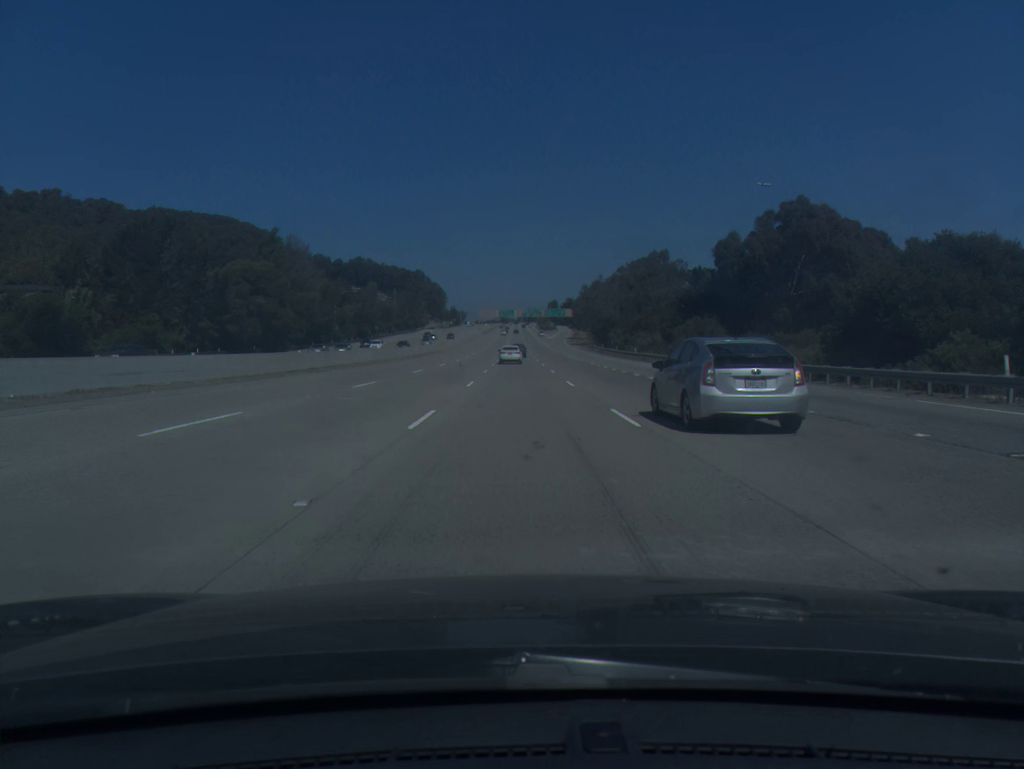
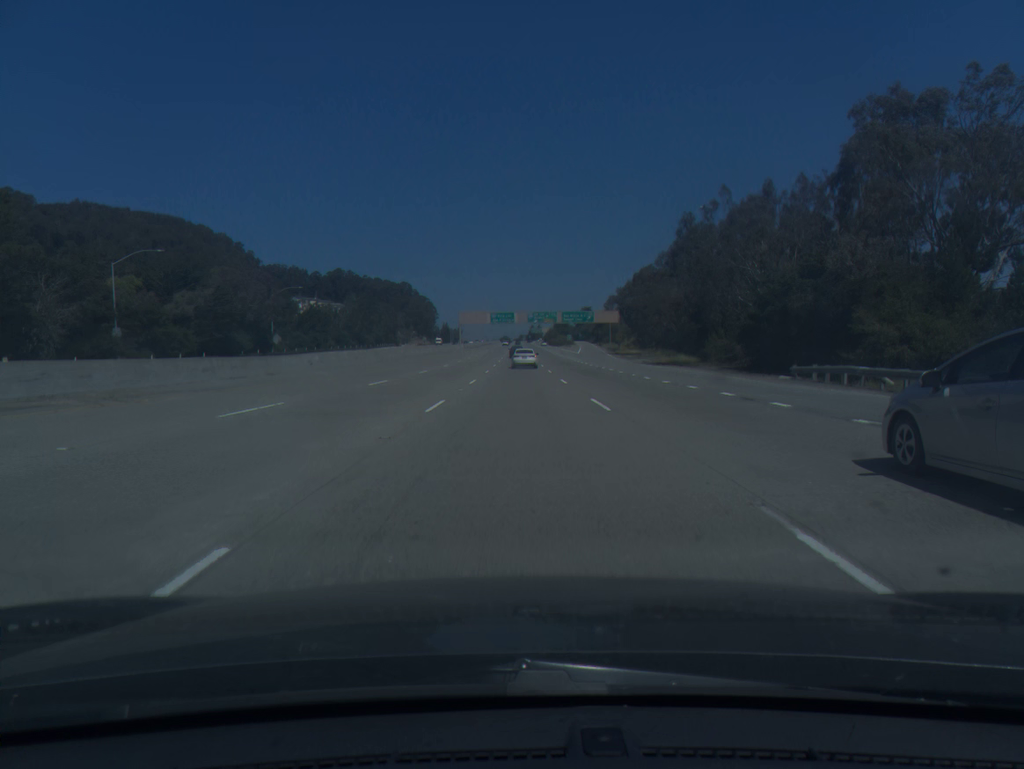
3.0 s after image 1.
(-0.2, +99.0) m; 0°
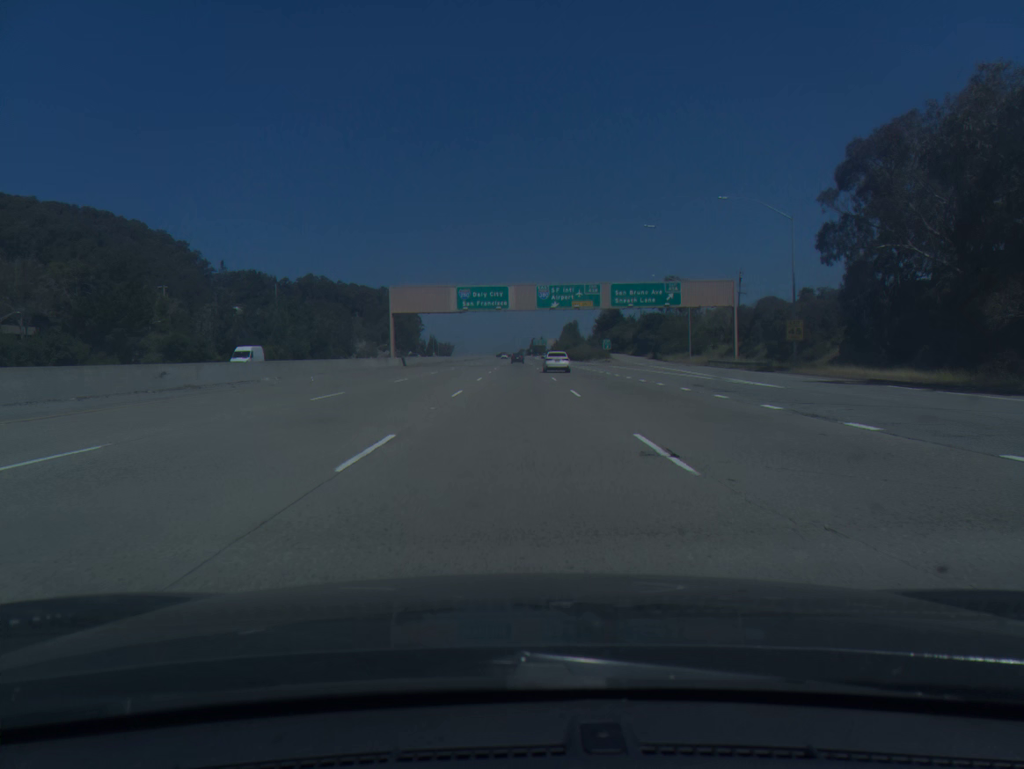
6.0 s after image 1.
(-0.1, +95.2) m; 0°
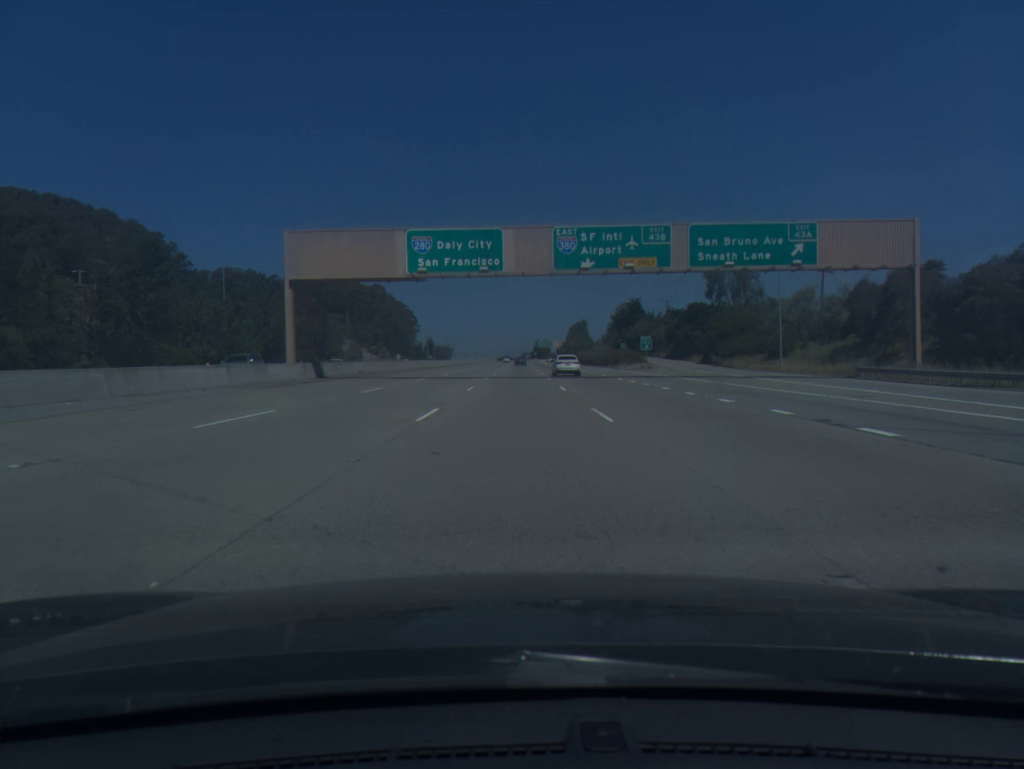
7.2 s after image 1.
(0.0, +37.2) m; 0°
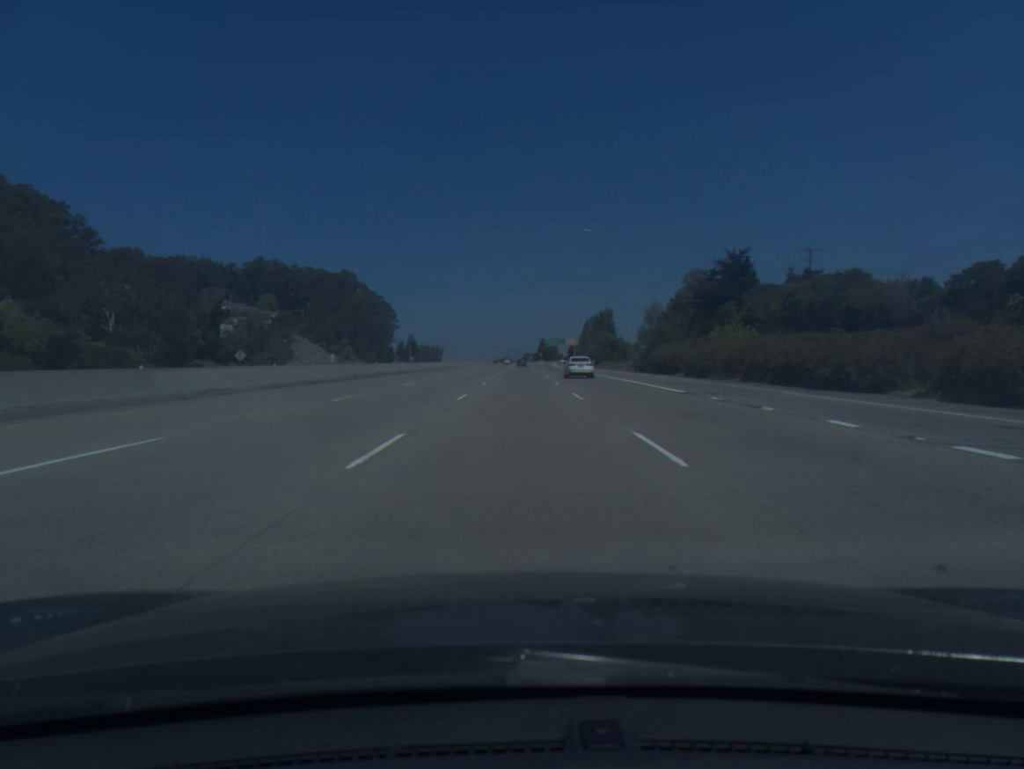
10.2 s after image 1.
(-0.1, +93.4) m; 0°
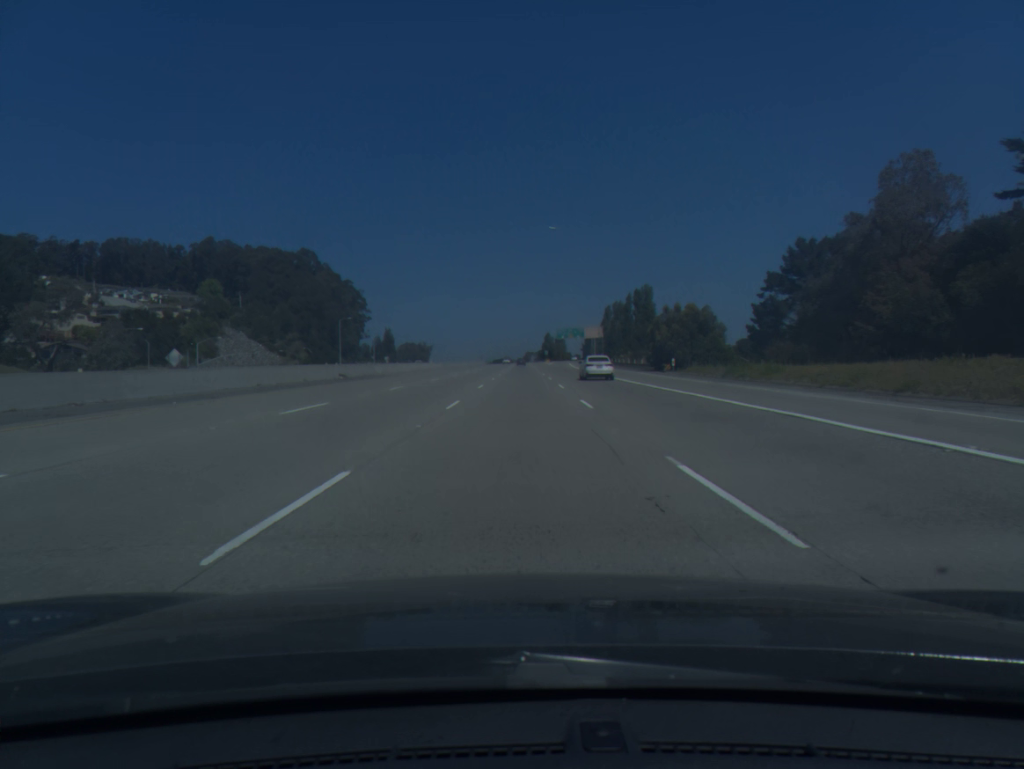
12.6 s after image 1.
(+0.2, +76.8) m; 0°
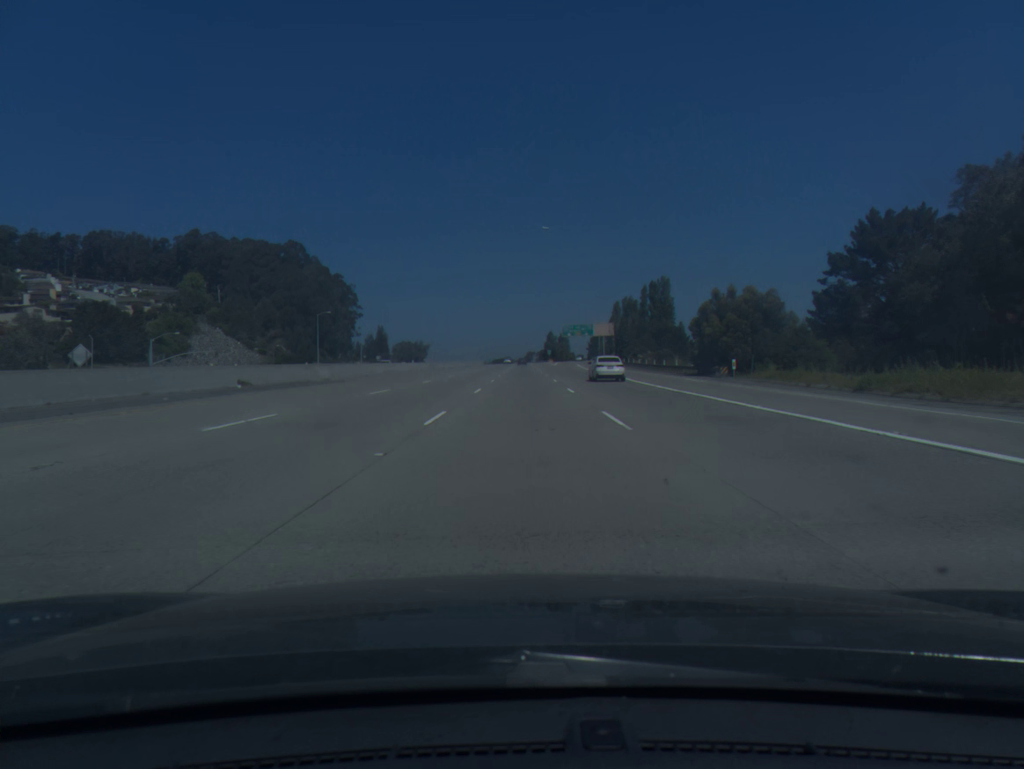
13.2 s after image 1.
(0.0, +19.5) m; 0°
